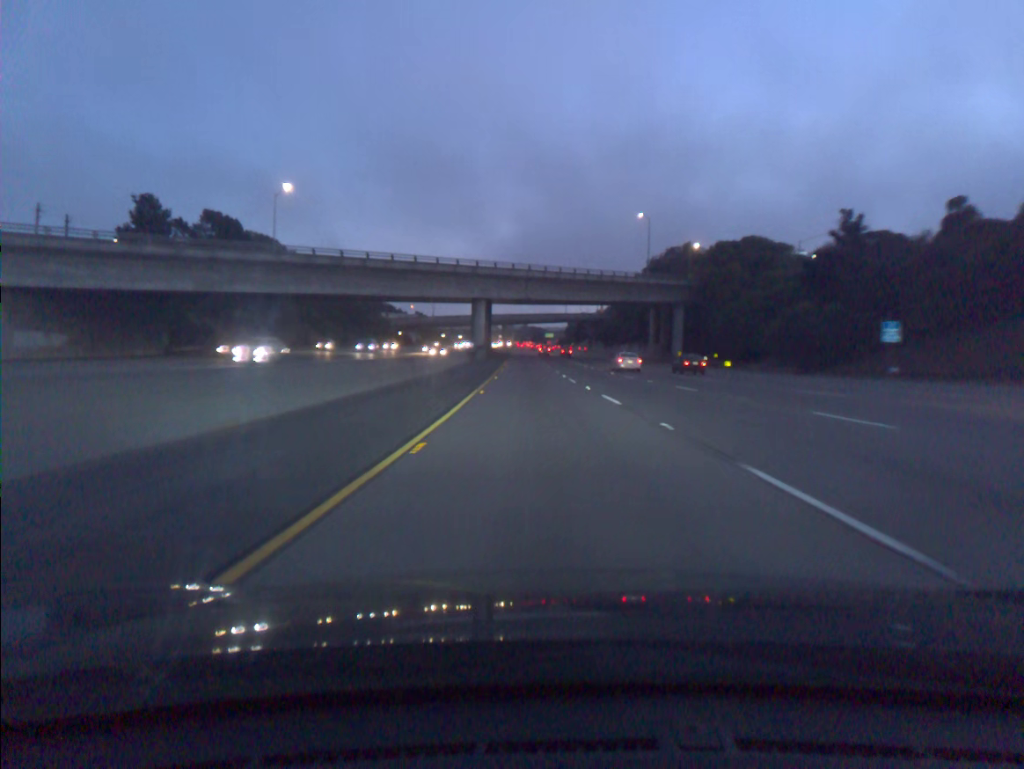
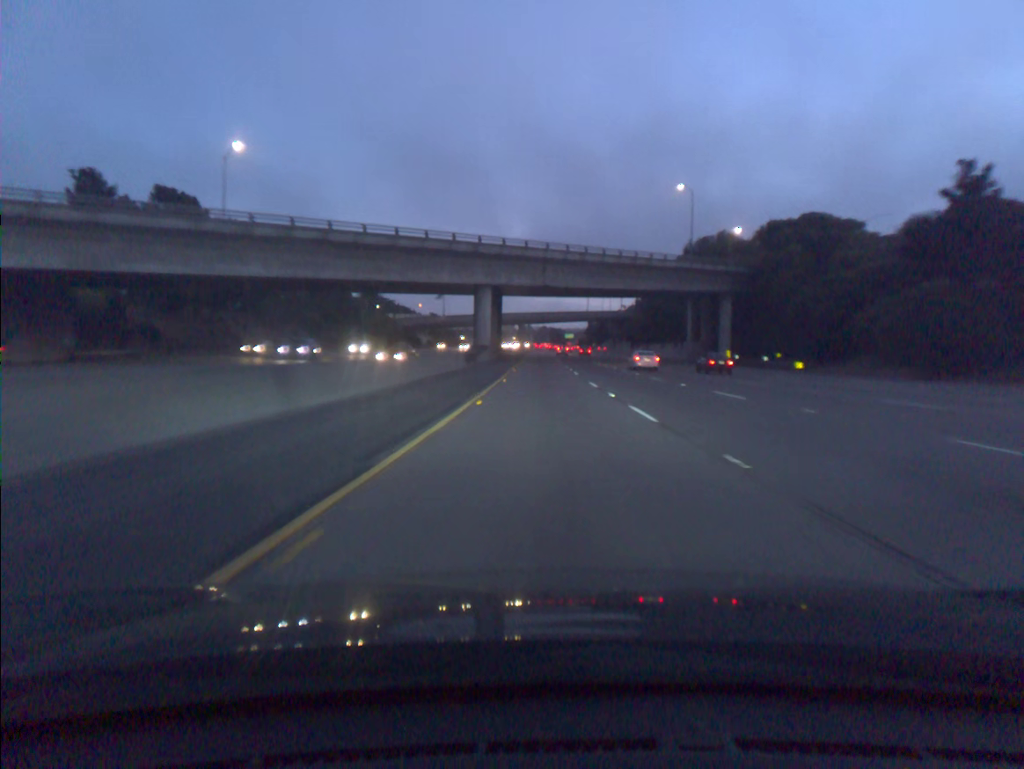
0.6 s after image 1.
(-0.2, +19.6) m; -1°
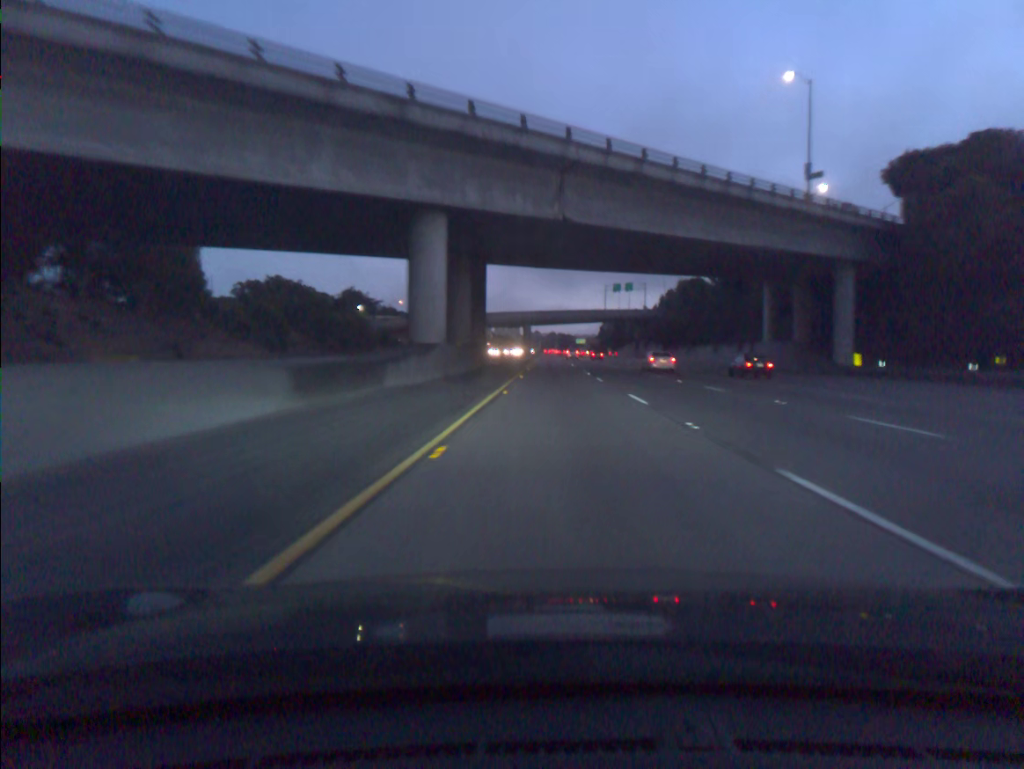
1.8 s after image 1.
(-0.4, +39.2) m; -1°
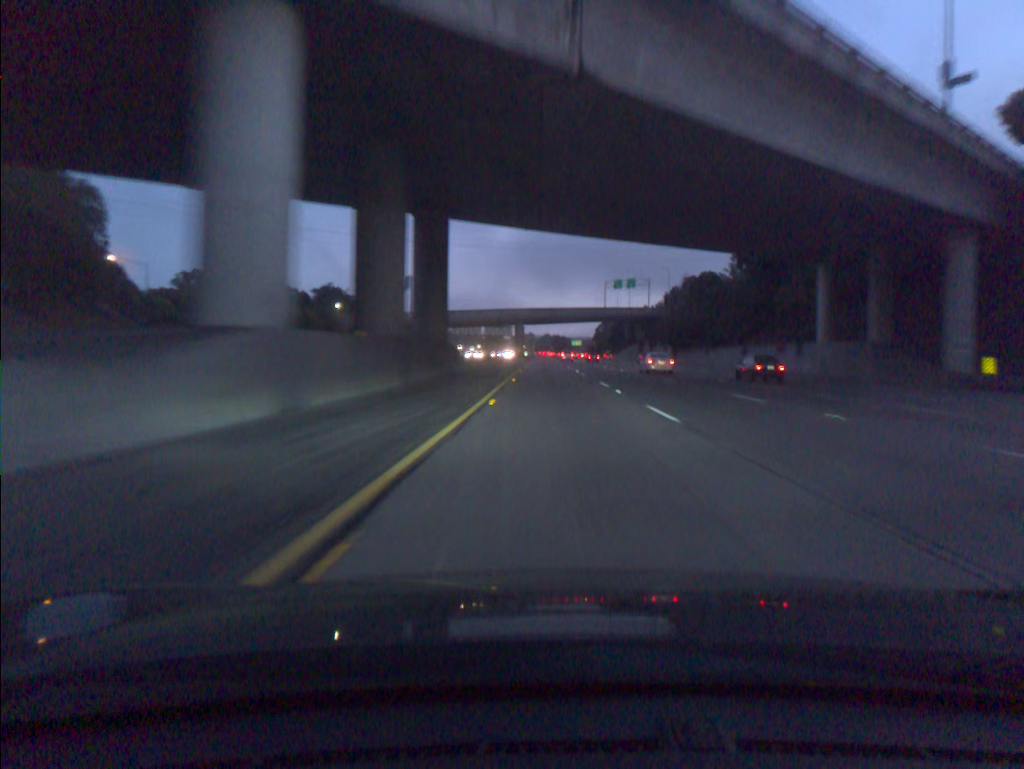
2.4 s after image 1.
(+0.1, +19.5) m; 0°
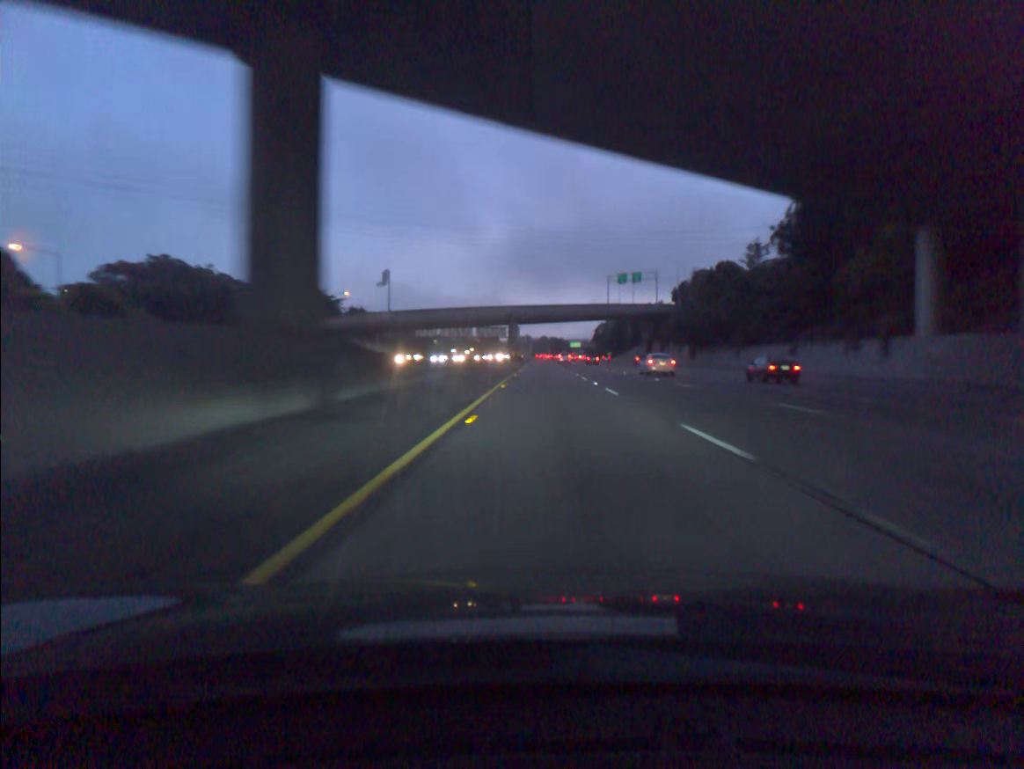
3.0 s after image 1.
(+0.1, +19.5) m; 0°
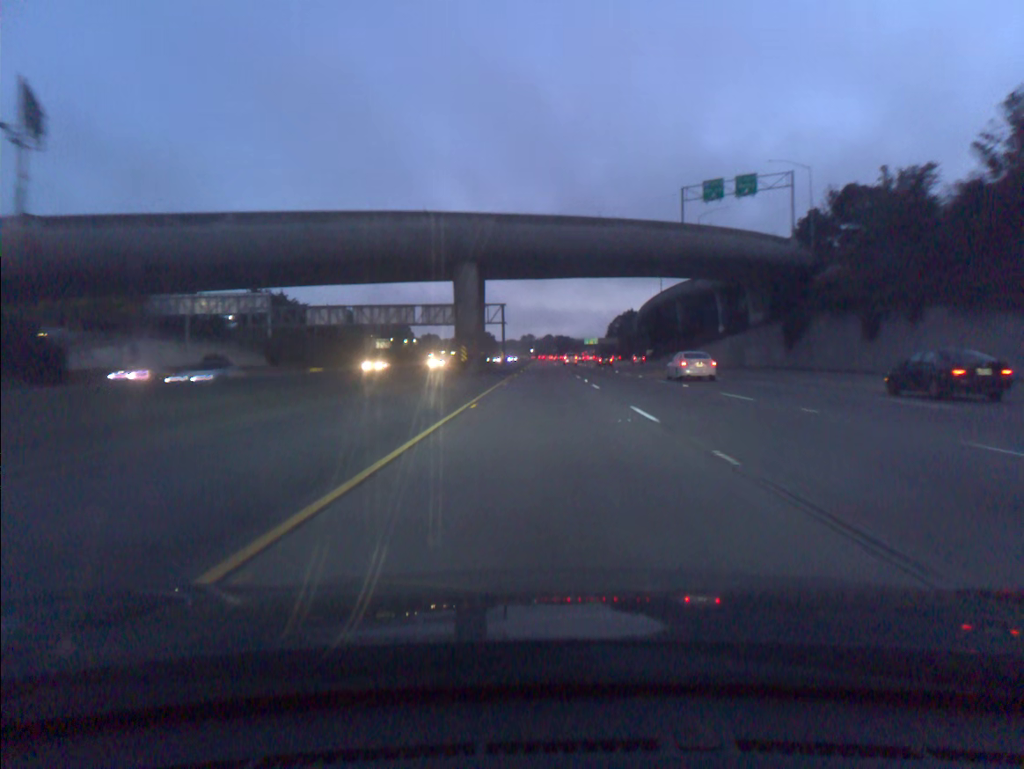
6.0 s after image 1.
(-0.1, +97.1) m; 0°
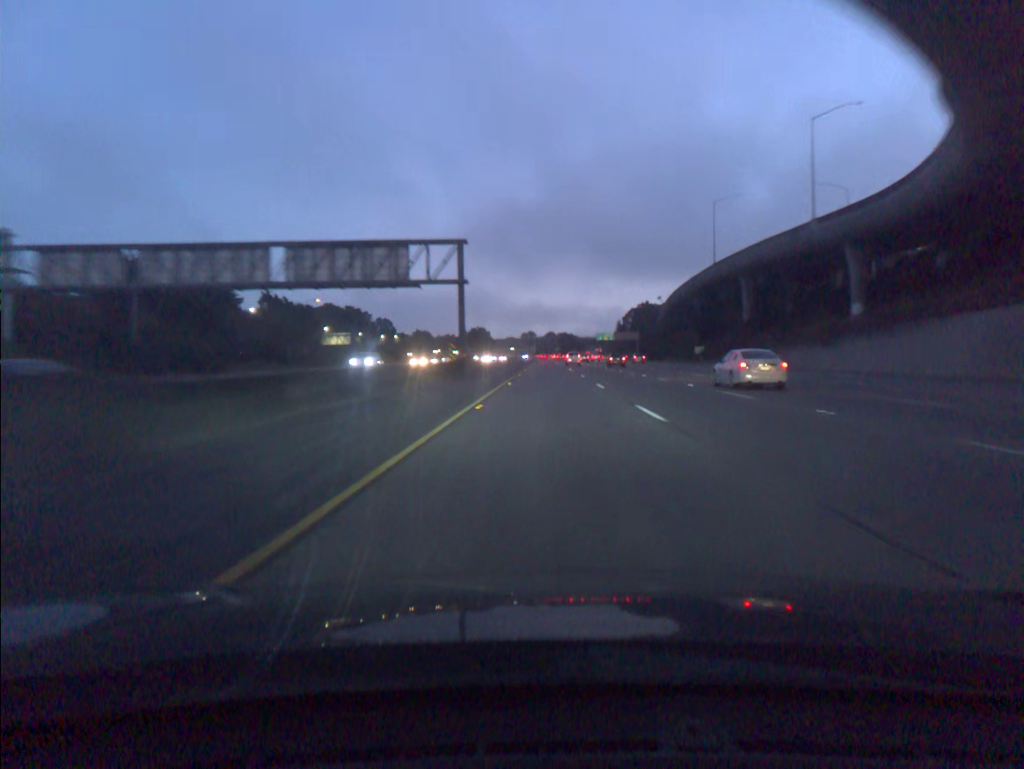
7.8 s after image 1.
(-0.2, +58.5) m; 0°
